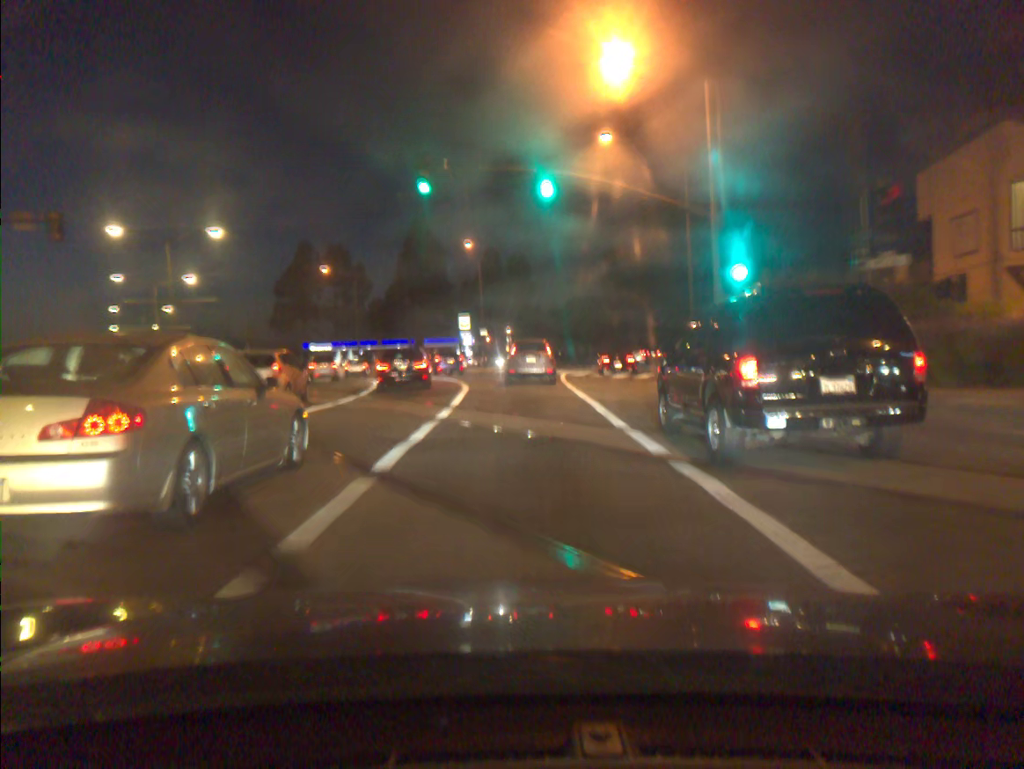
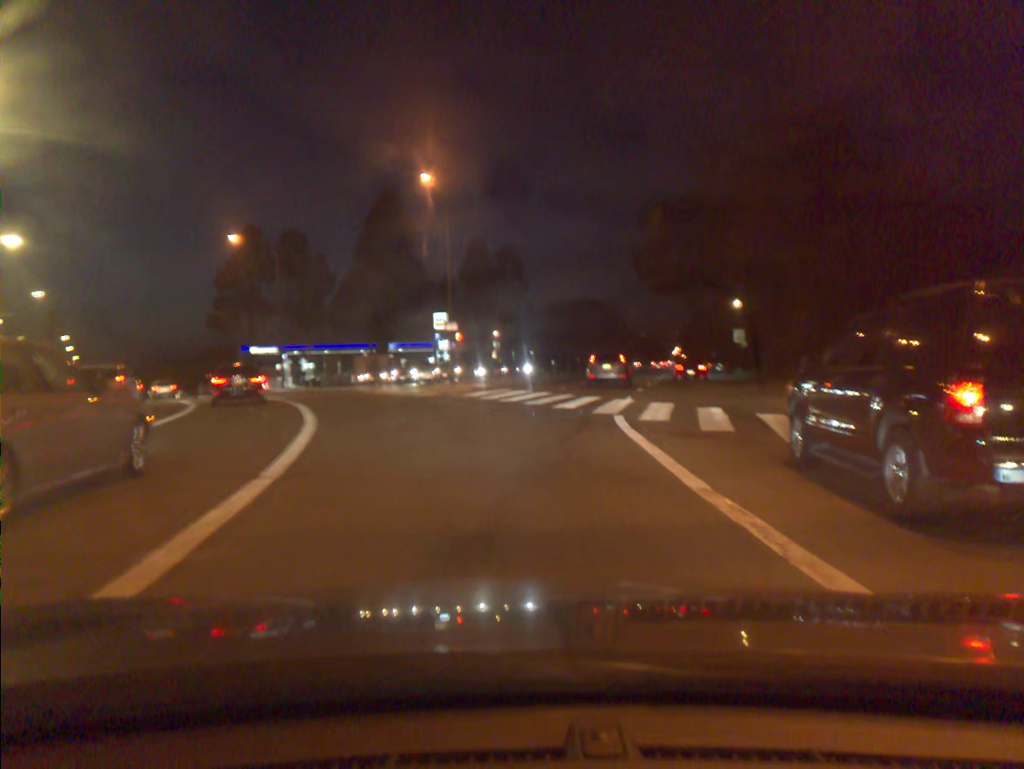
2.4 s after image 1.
(-0.1, +24.6) m; +1°
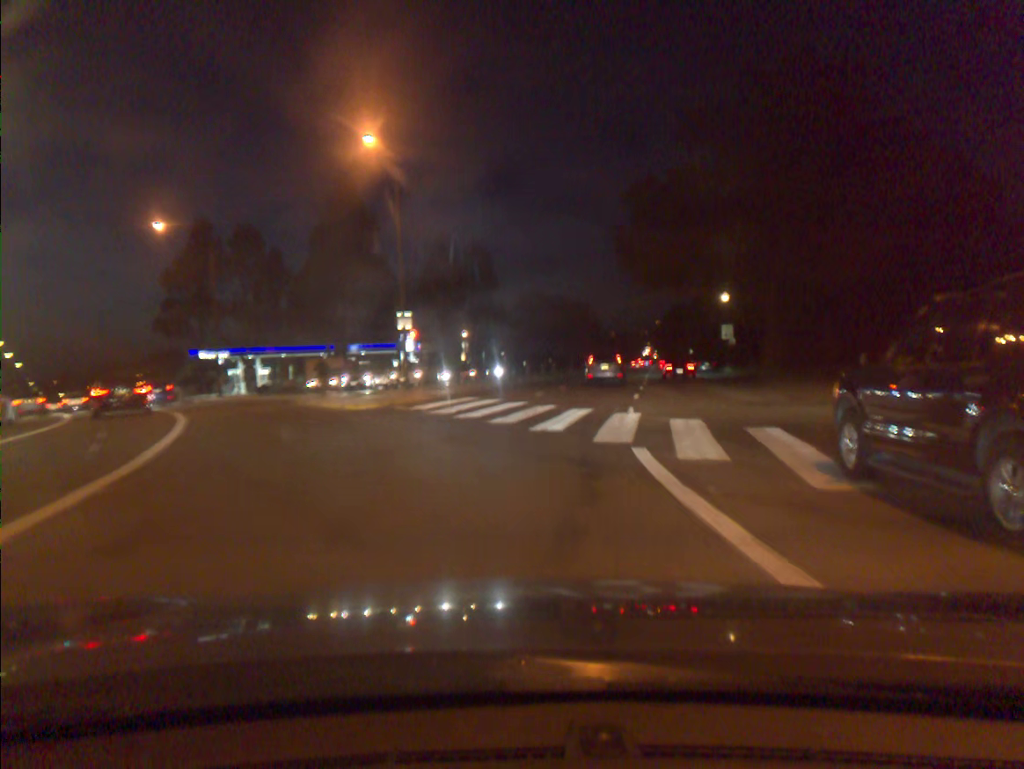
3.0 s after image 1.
(+0.1, +6.7) m; +2°
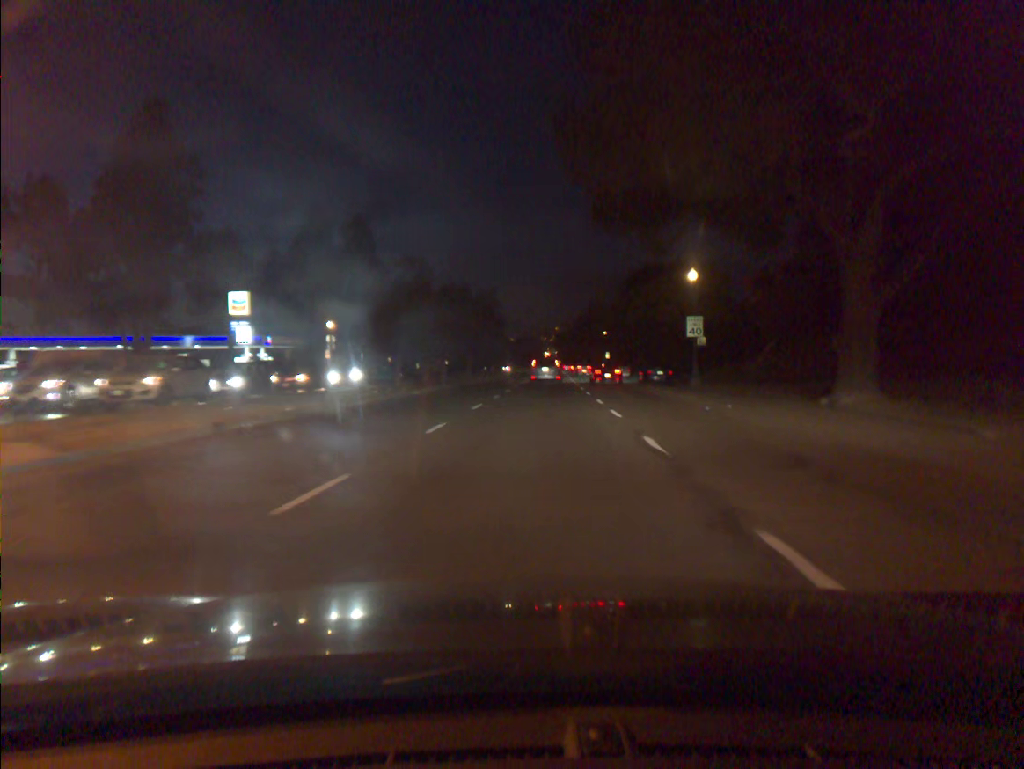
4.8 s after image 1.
(+1.5, +21.9) m; +7°
